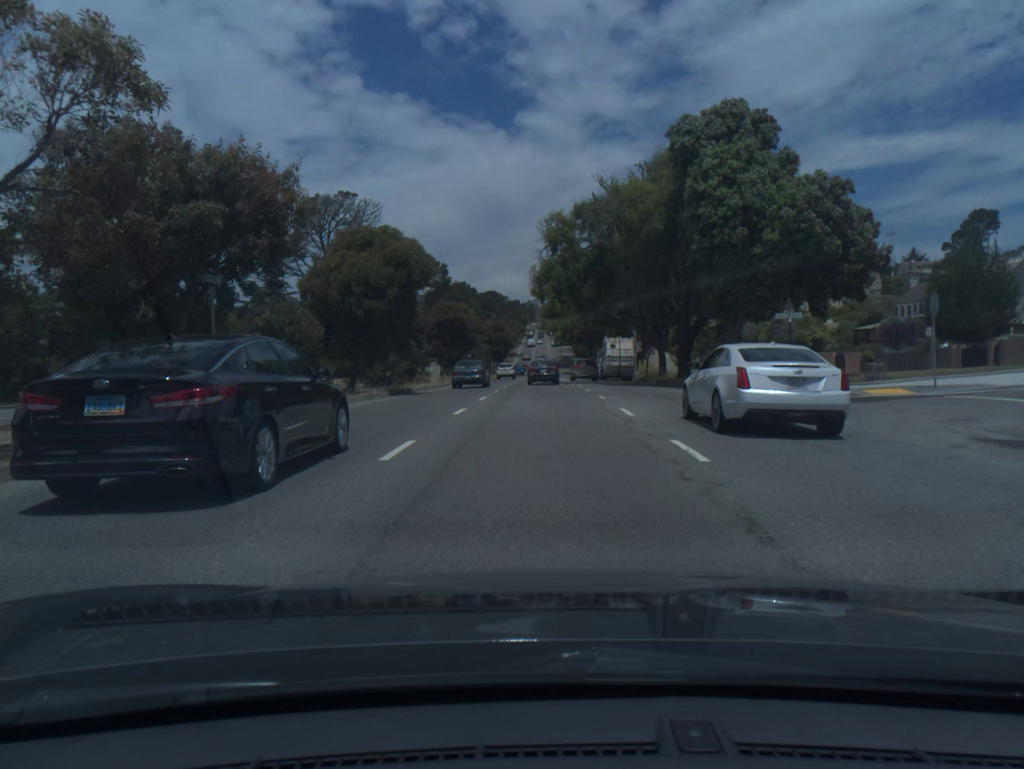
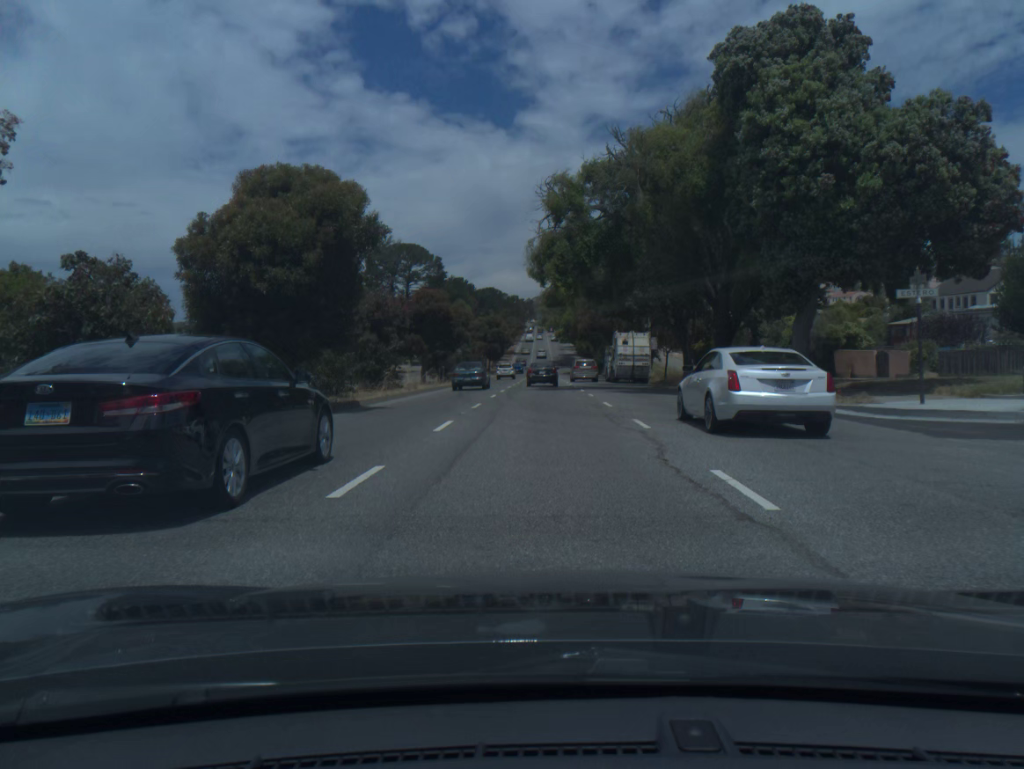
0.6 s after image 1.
(0.0, +9.6) m; 0°
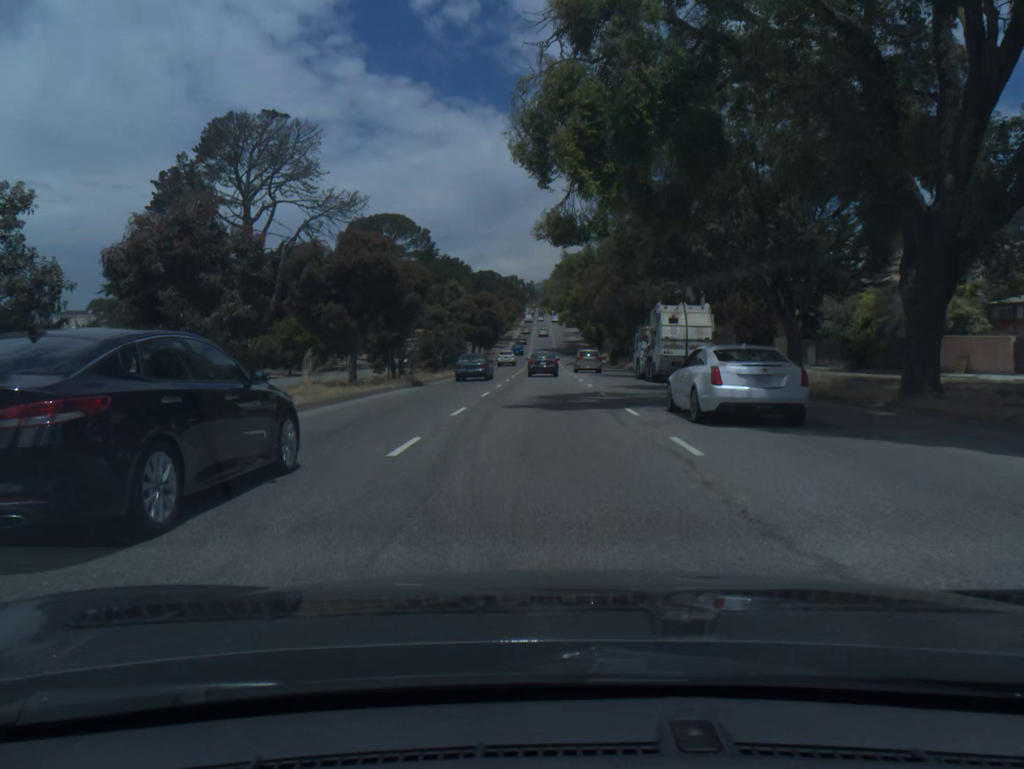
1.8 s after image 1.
(0.0, +19.2) m; 0°
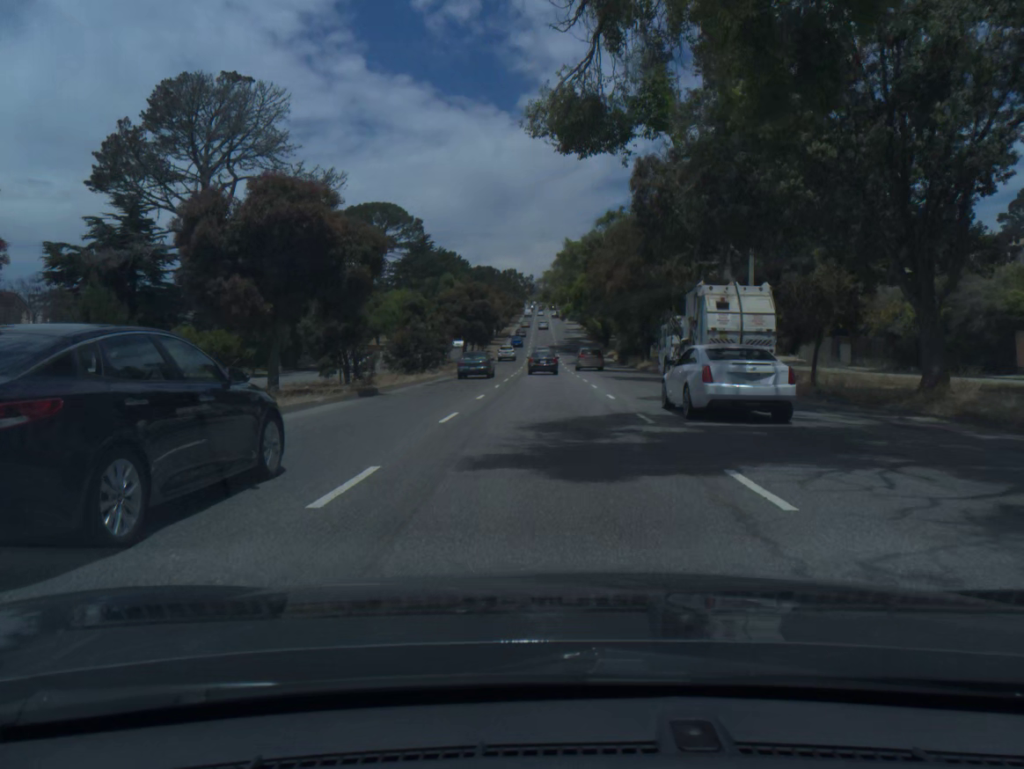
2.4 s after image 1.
(0.0, +9.6) m; 0°
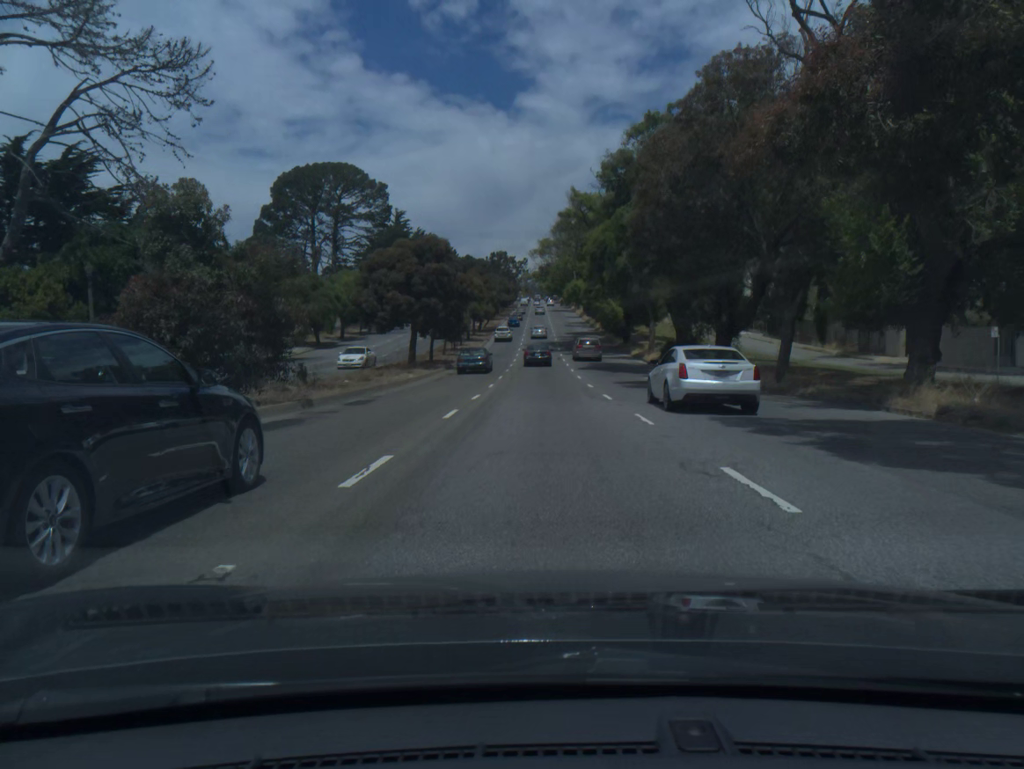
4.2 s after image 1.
(+0.1, +28.8) m; 0°
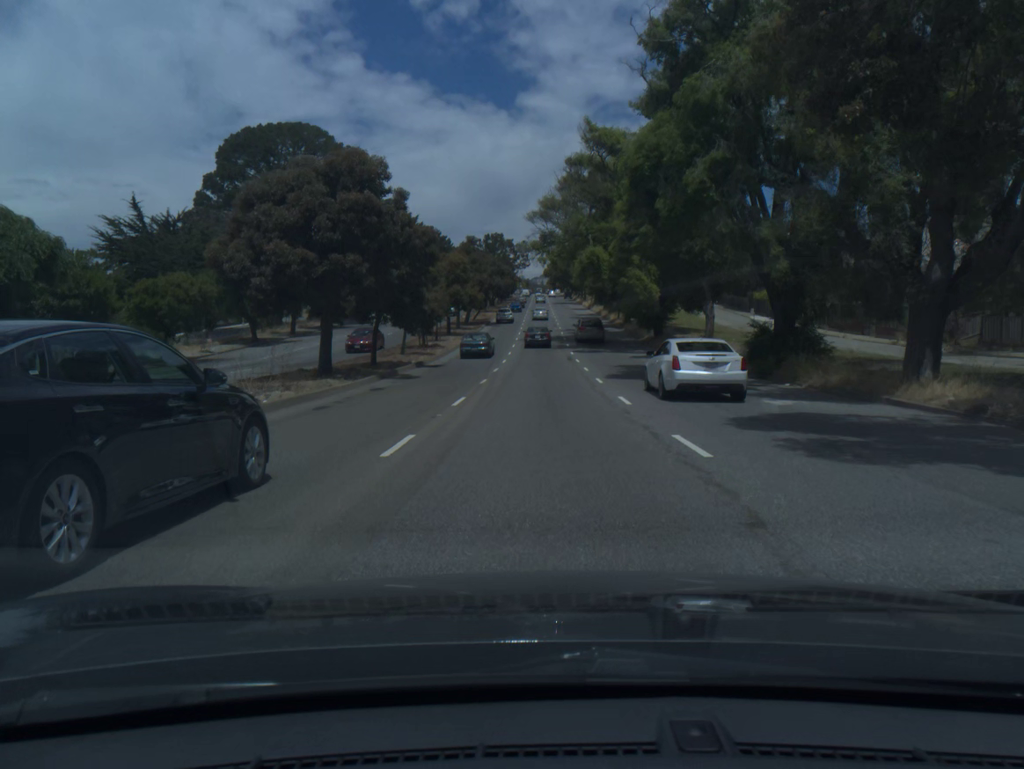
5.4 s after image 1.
(0.0, +19.2) m; 0°
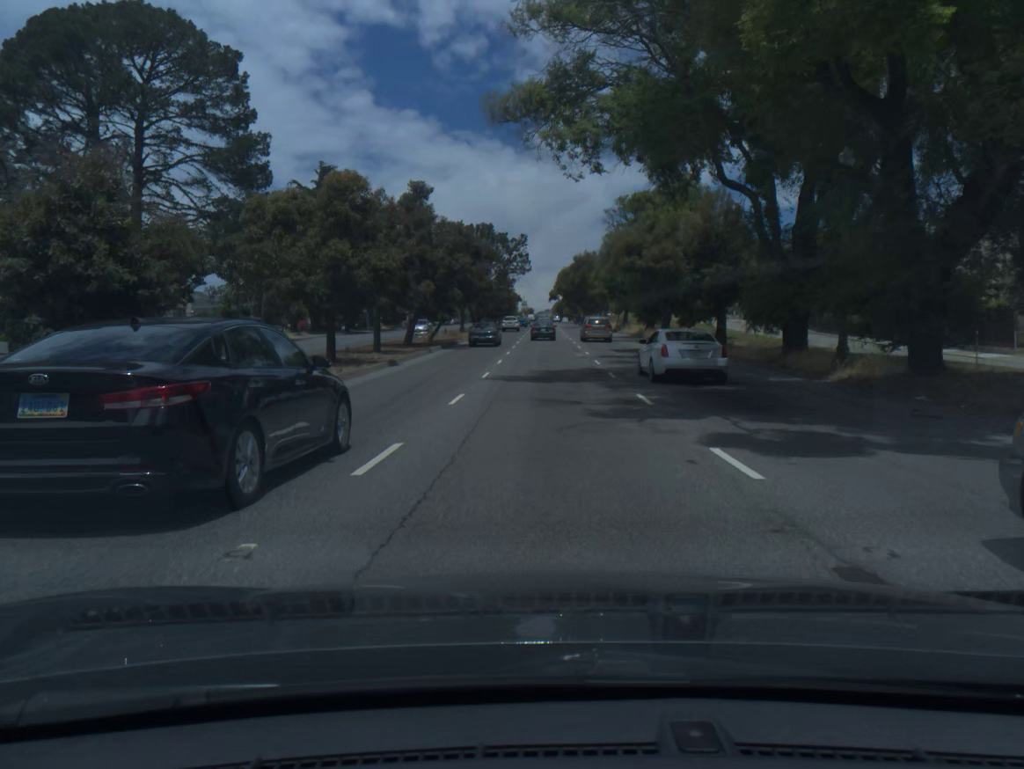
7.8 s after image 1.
(-0.2, +38.1) m; 0°
